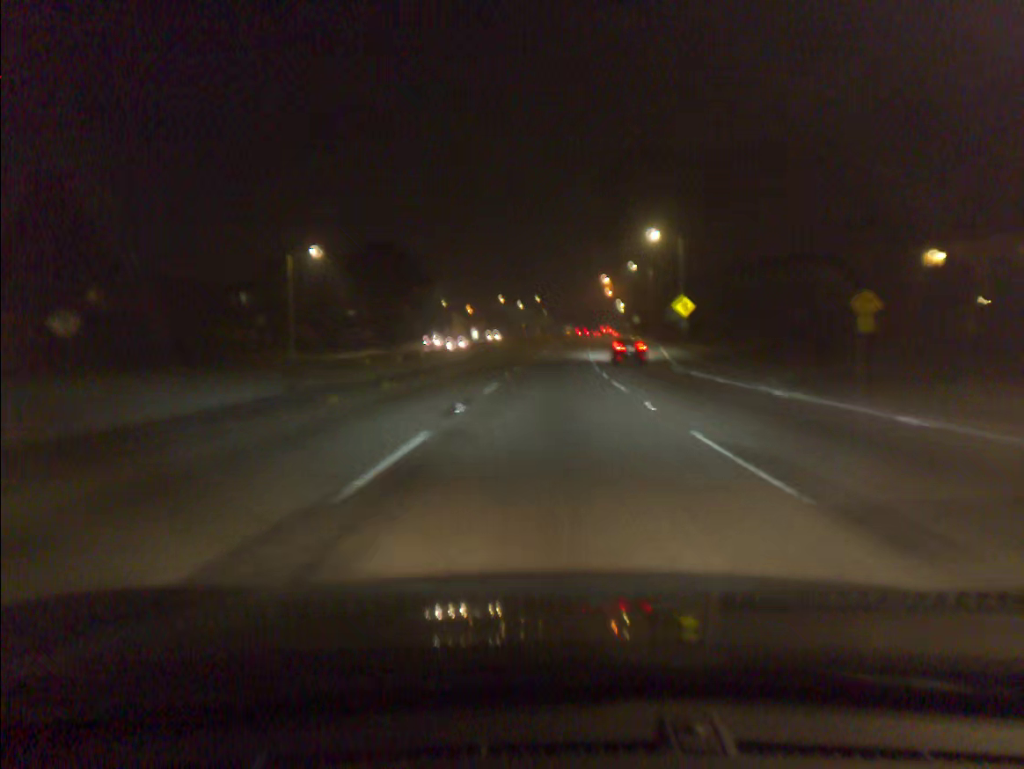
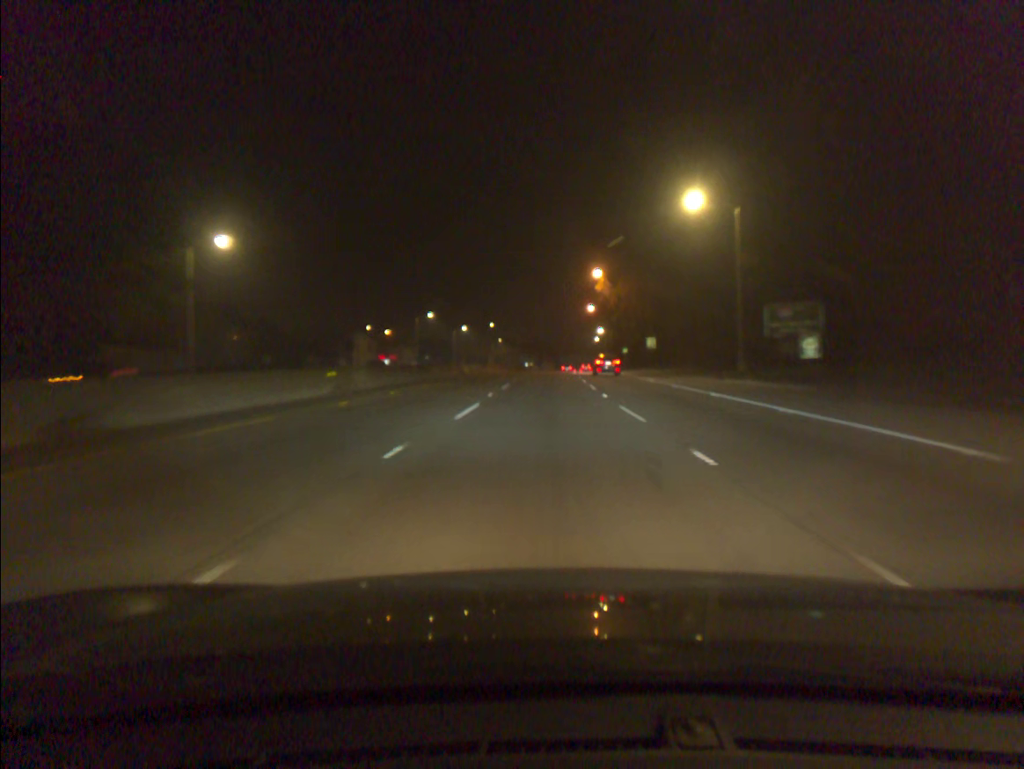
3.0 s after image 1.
(+1.7, +63.6) m; +3°
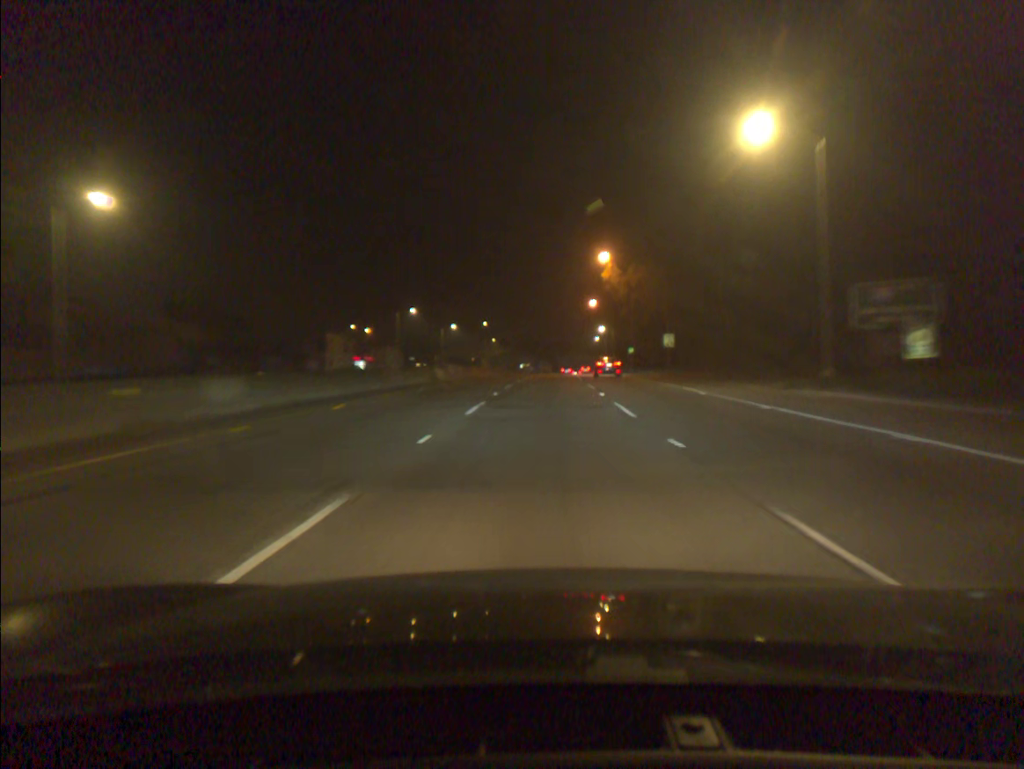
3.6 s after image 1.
(0.0, +13.2) m; 0°
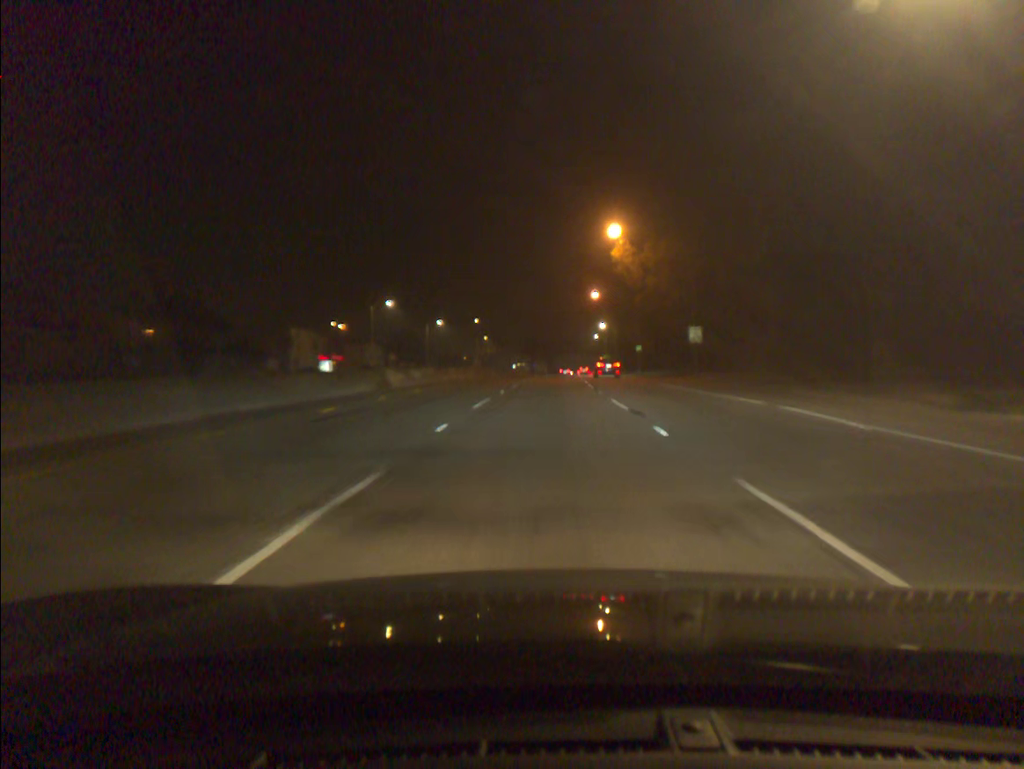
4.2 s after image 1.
(0.0, +13.3) m; 0°
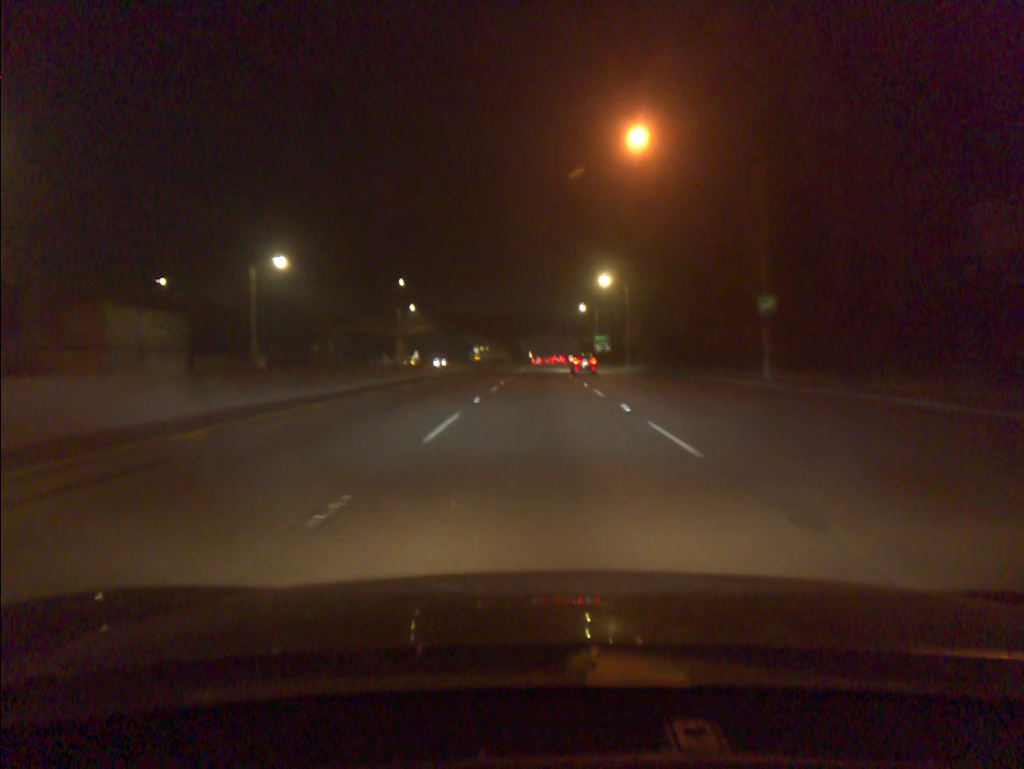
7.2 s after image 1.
(+1.5, +66.7) m; +3°
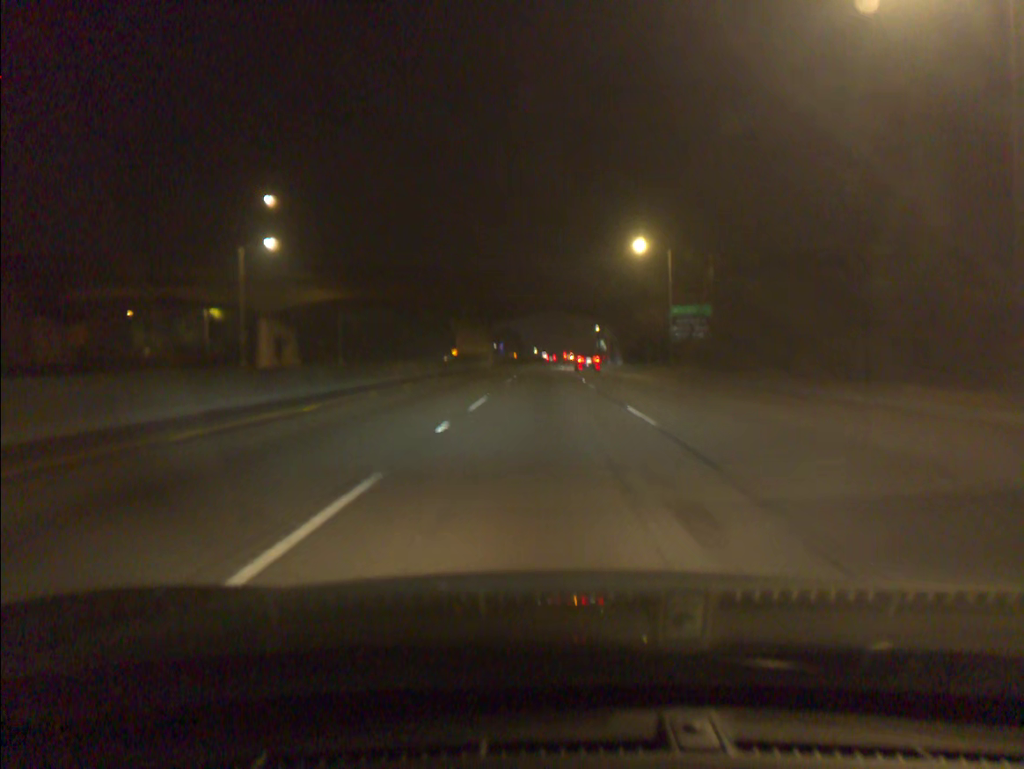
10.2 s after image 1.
(-0.2, +67.4) m; 0°
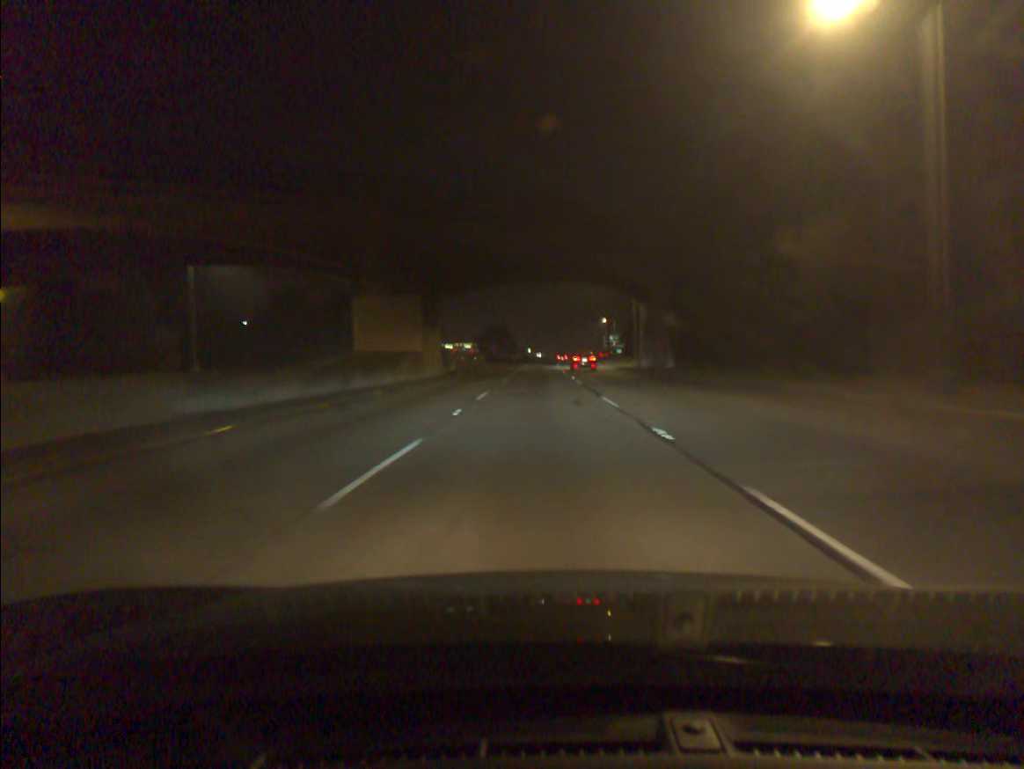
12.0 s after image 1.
(+0.3, +40.6) m; +1°
